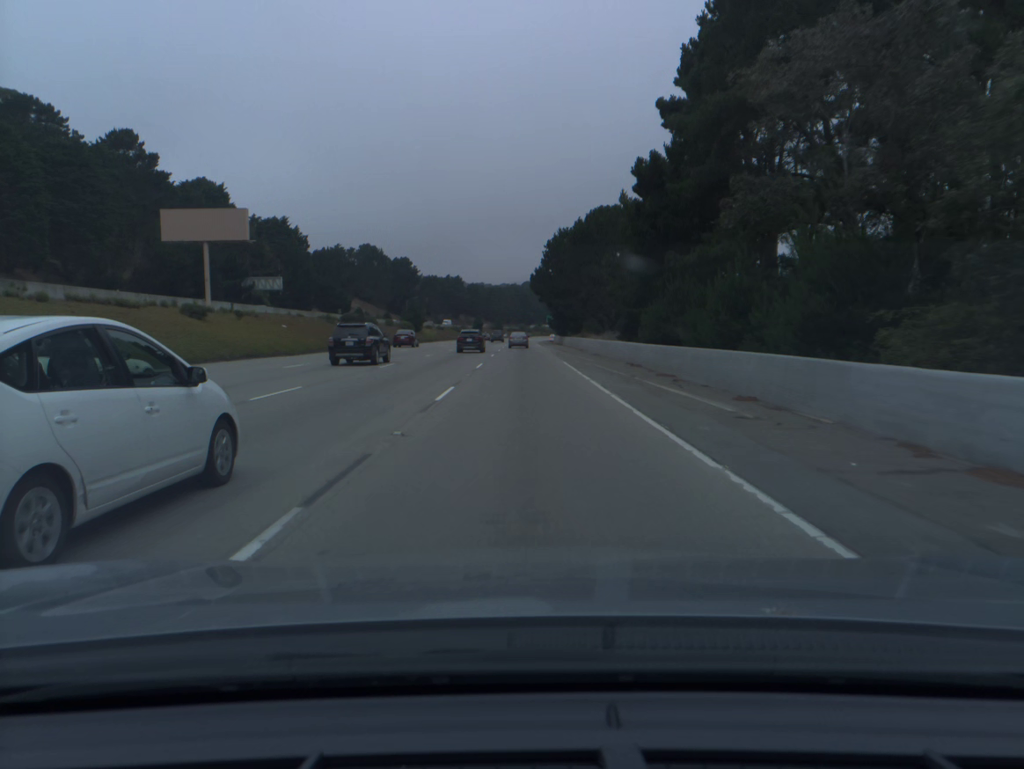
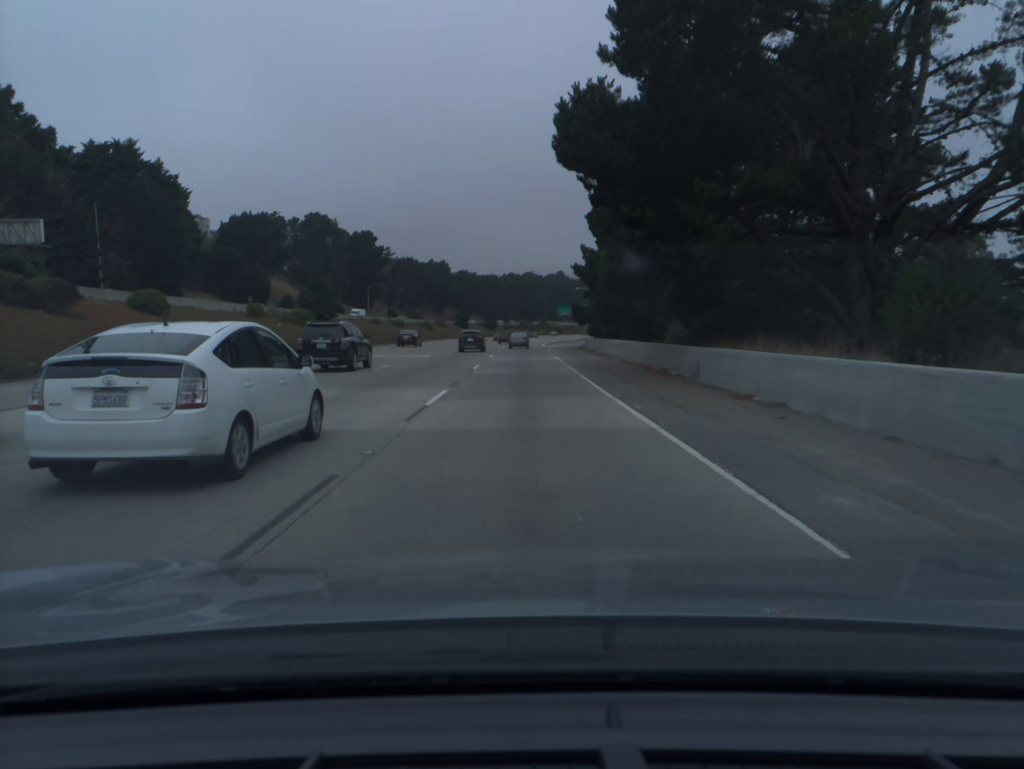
(0.0, +74.1) m; 0°
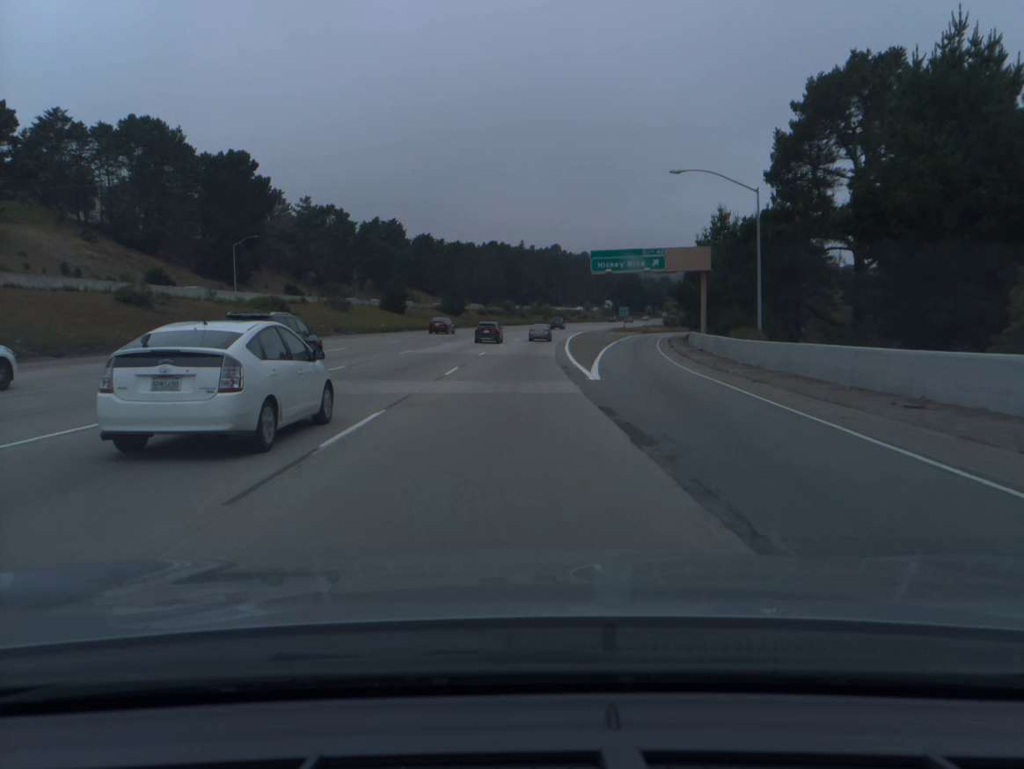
(+0.5, +93.3) m; +1°
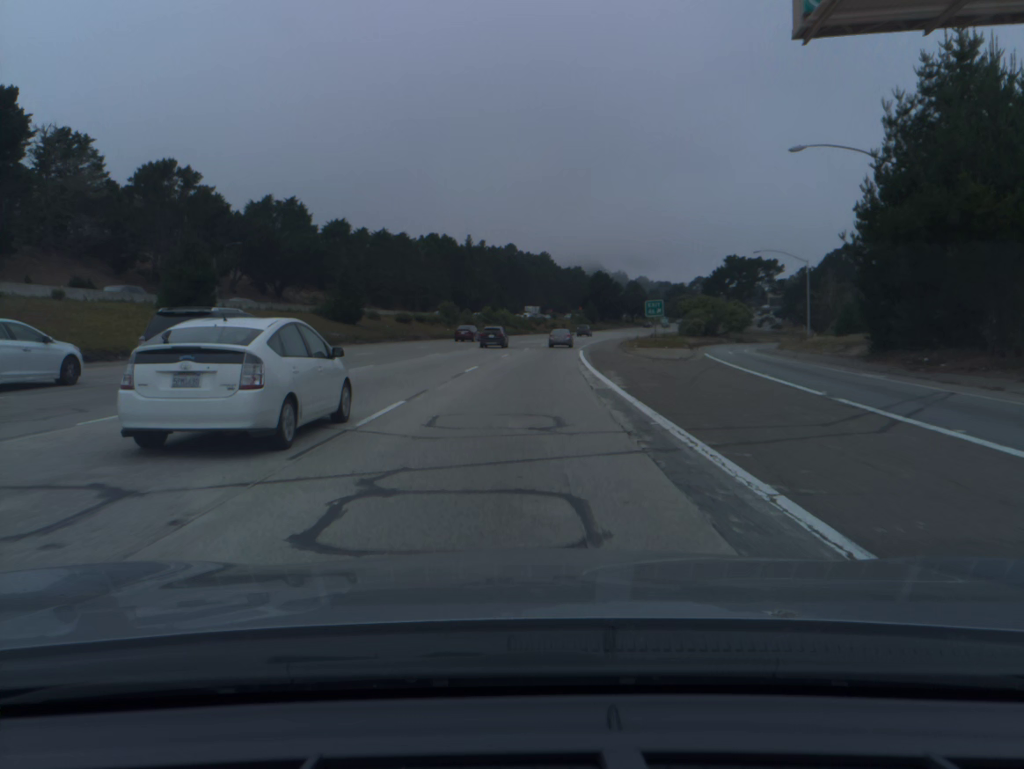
(+0.9, +55.8) m; +3°
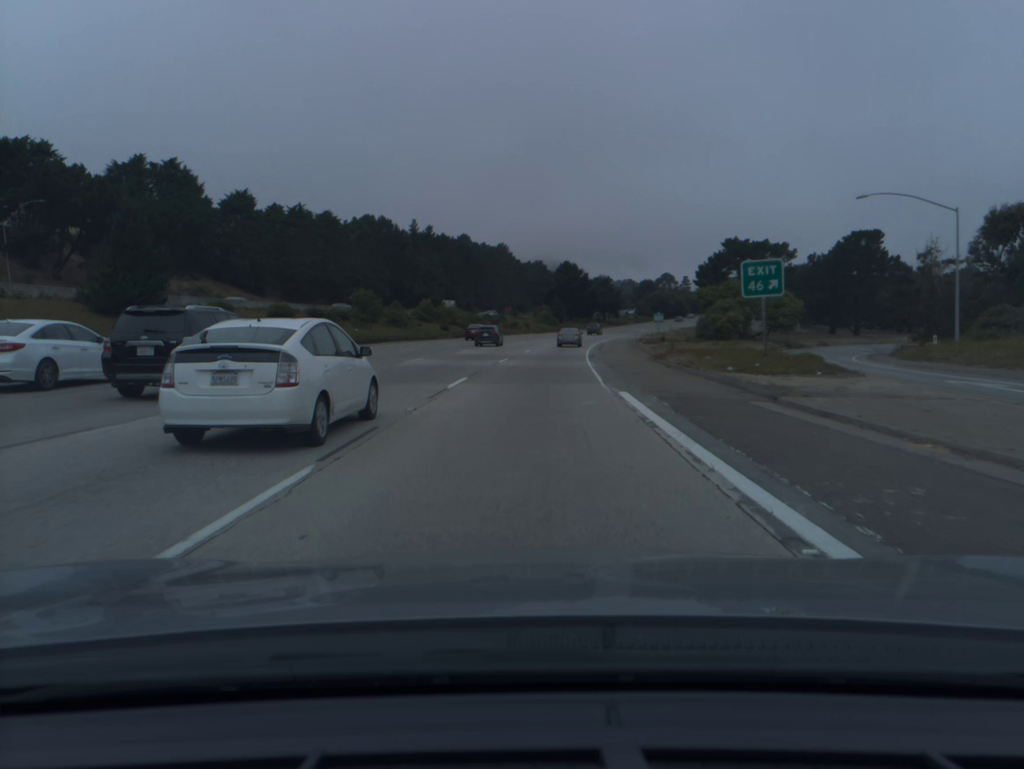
(+1.0, +36.5) m; +3°
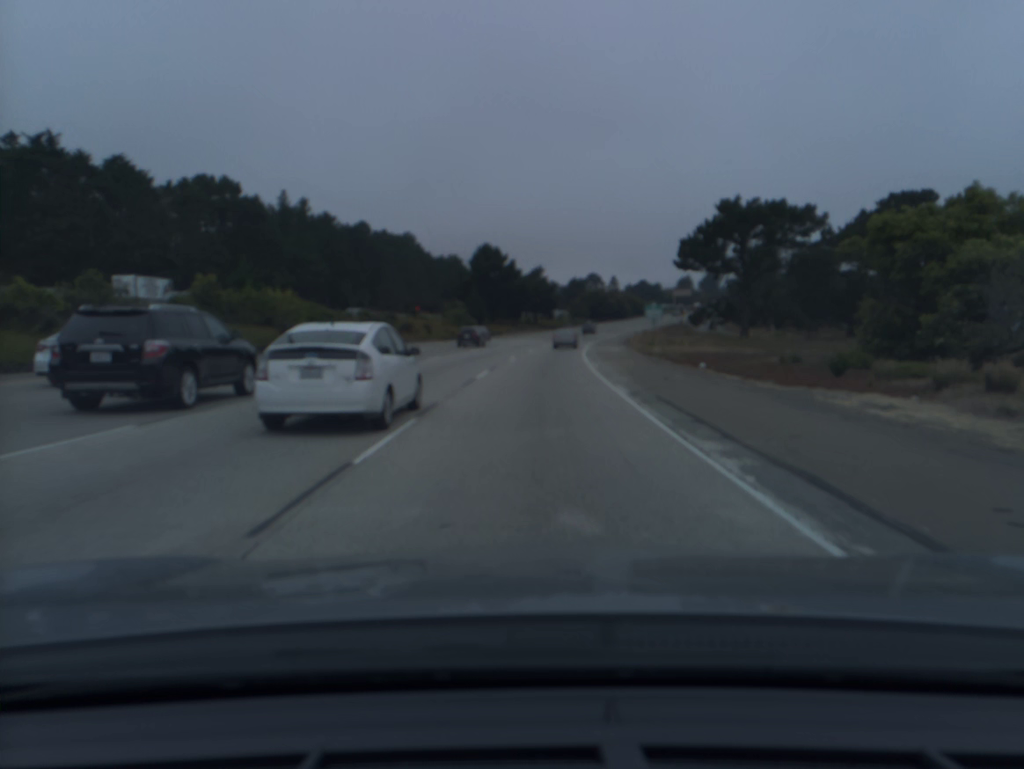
(+2.6, +53.9) m; +6°
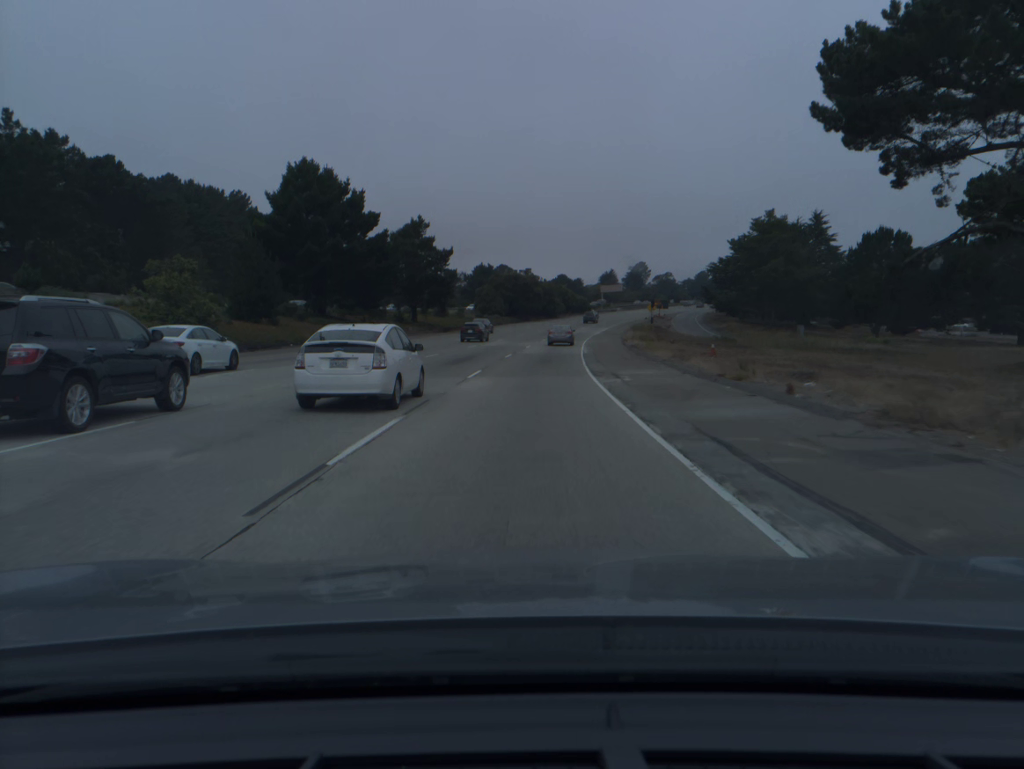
(+4.5, +71.3) m; +7°
